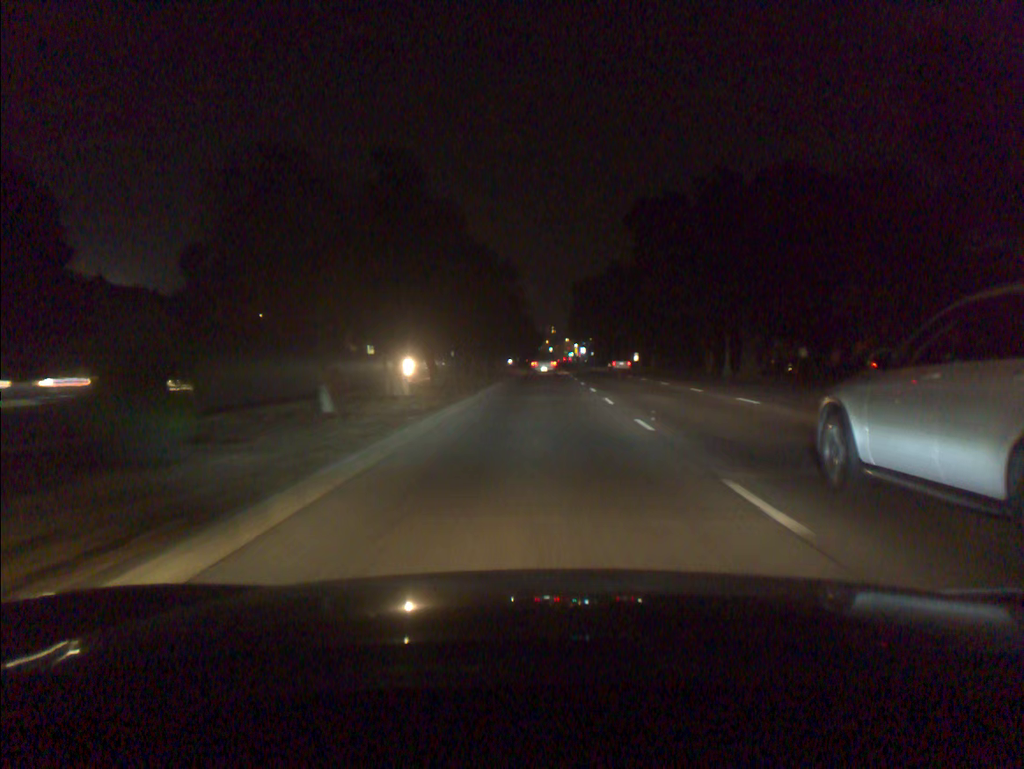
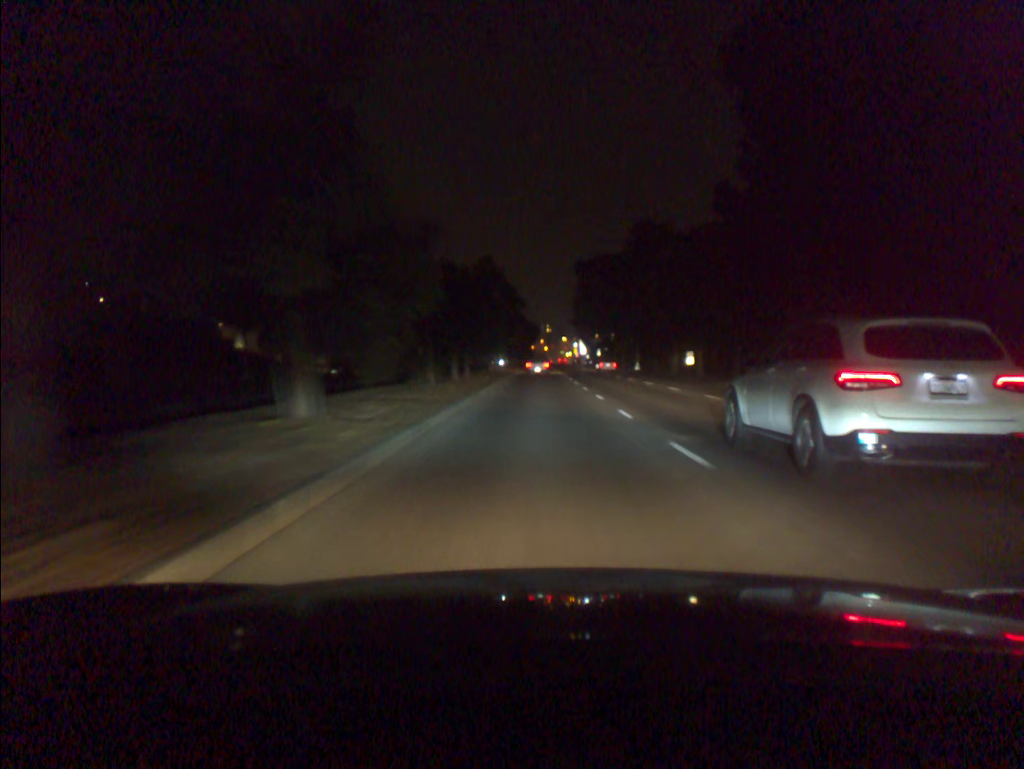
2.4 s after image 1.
(0.0, +39.6) m; 0°
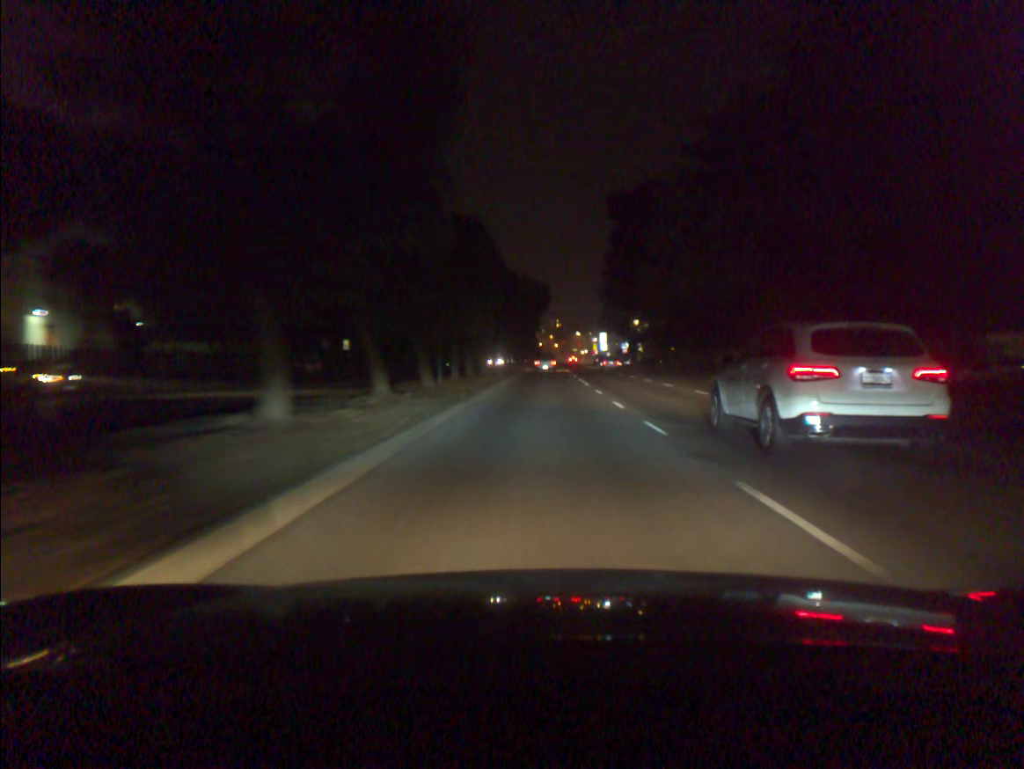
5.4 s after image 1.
(0.0, +54.5) m; -1°
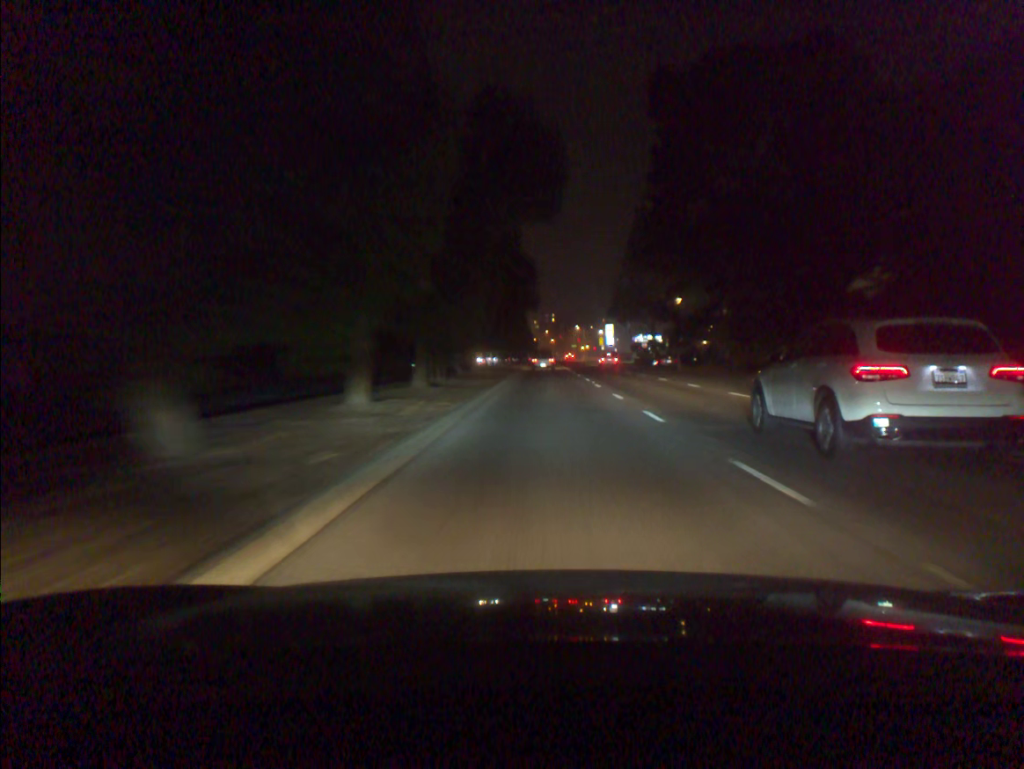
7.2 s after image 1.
(0.0, +34.2) m; +1°
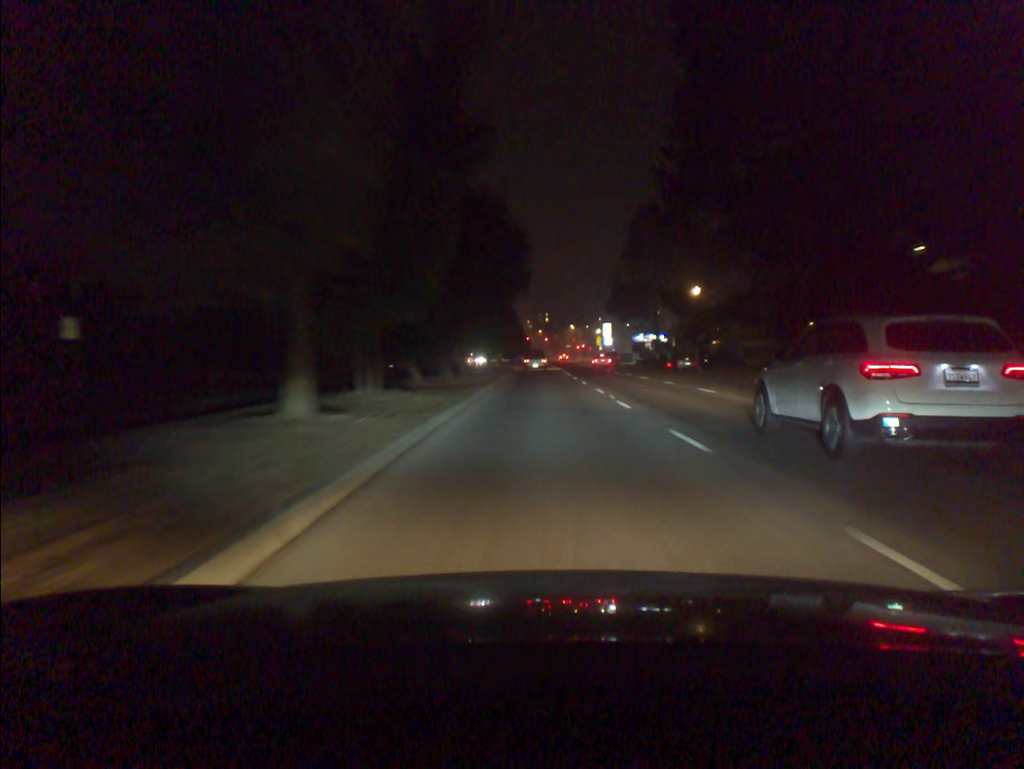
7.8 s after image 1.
(+0.1, +11.2) m; +1°
